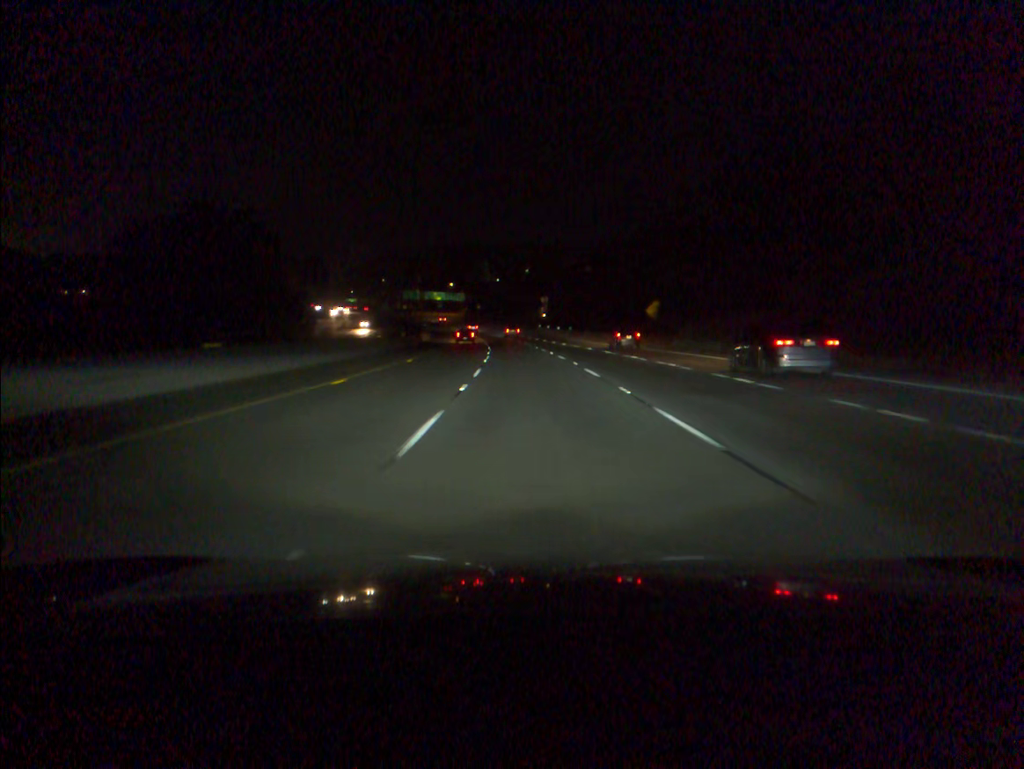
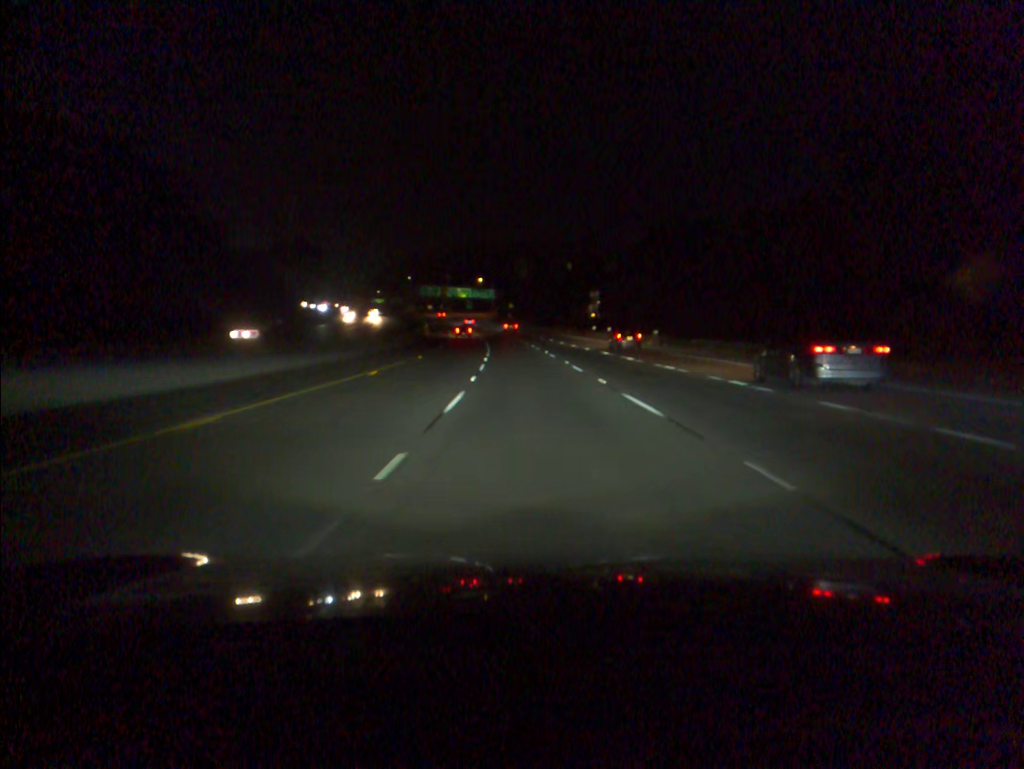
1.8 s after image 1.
(-1.3, +53.3) m; -3°
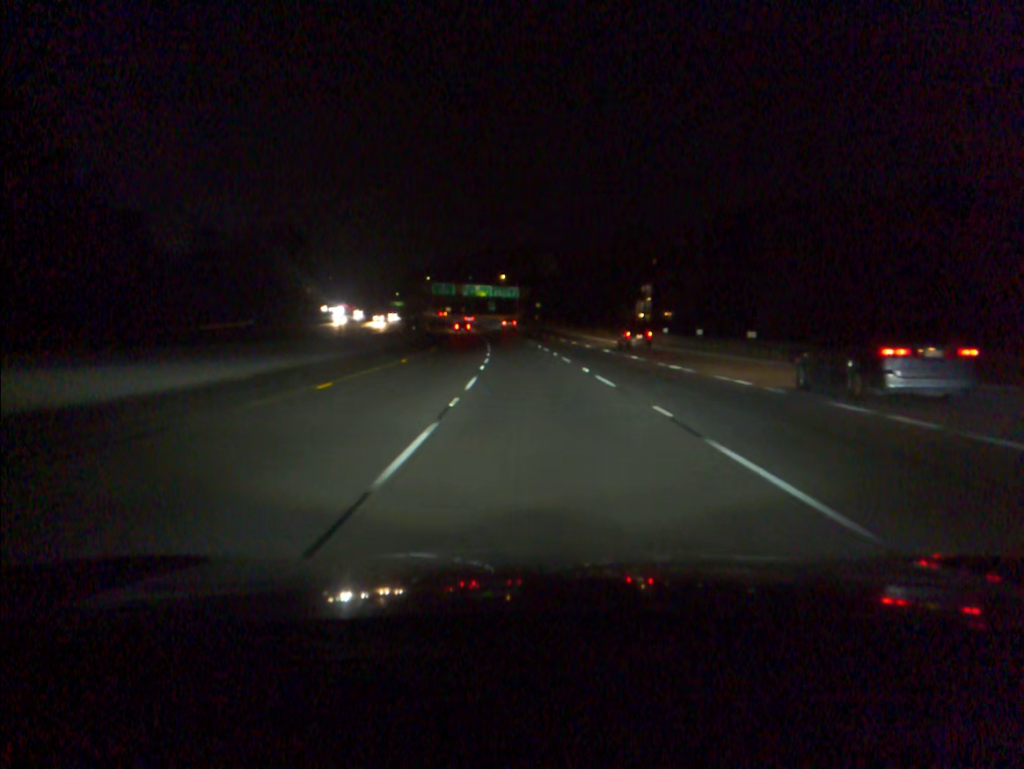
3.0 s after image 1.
(-0.7, +36.2) m; -2°
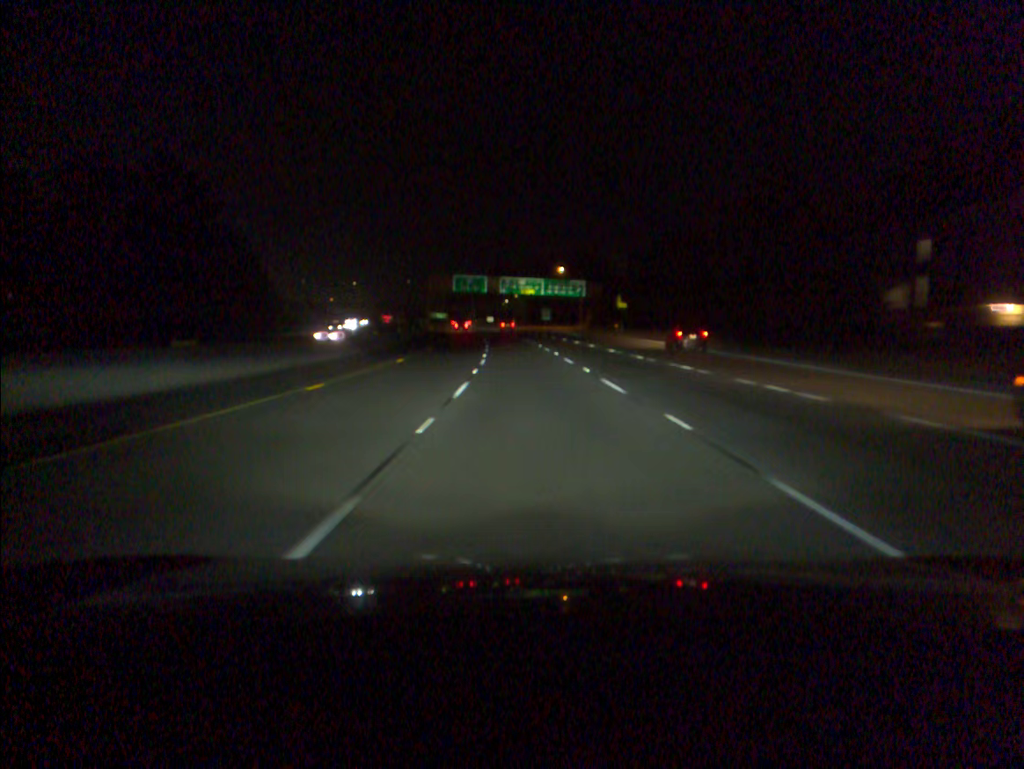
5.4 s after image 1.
(-2.5, +73.8) m; -4°
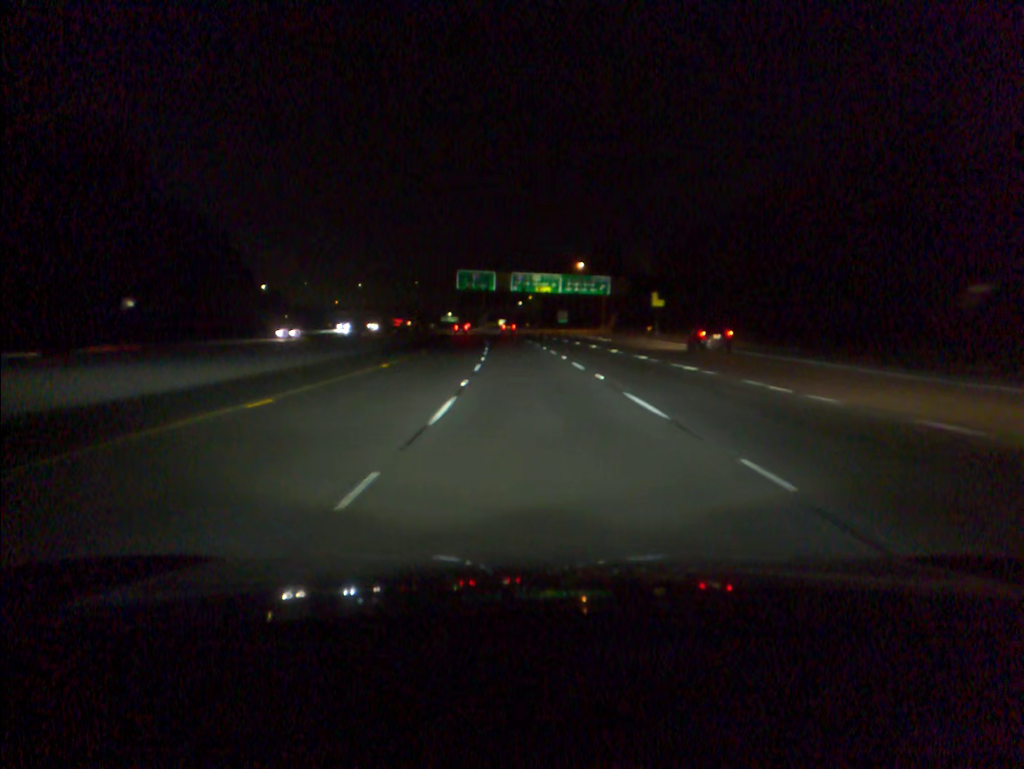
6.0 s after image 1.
(-0.1, +18.7) m; -1°
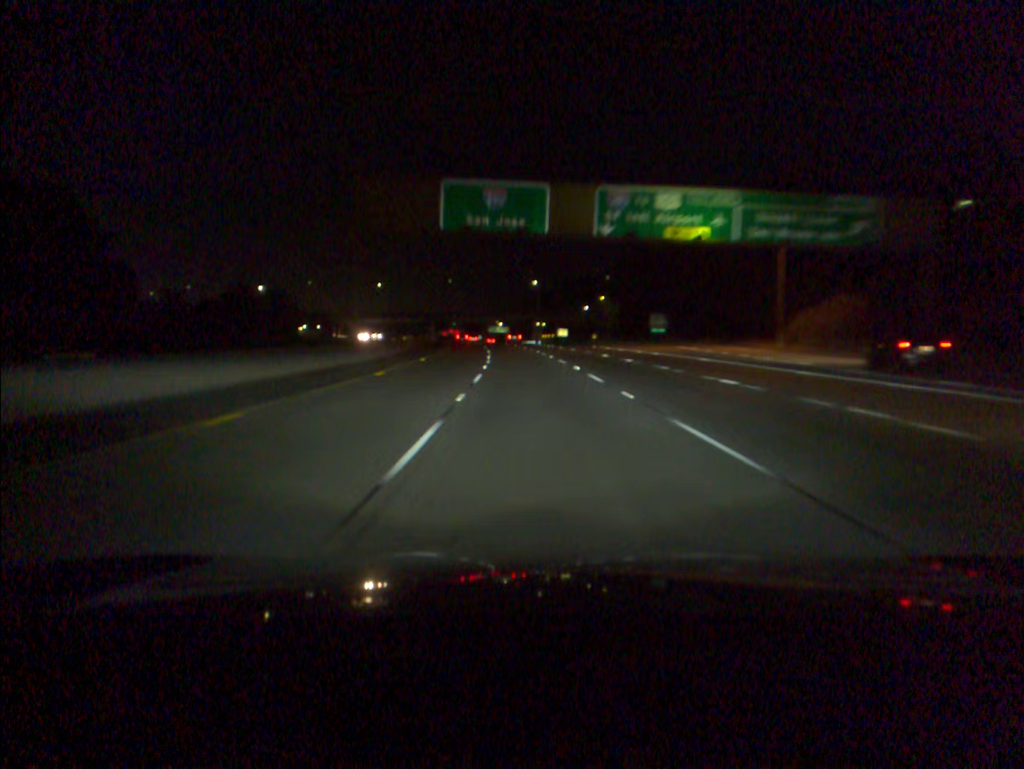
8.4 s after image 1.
(-2.9, +75.4) m; -4°
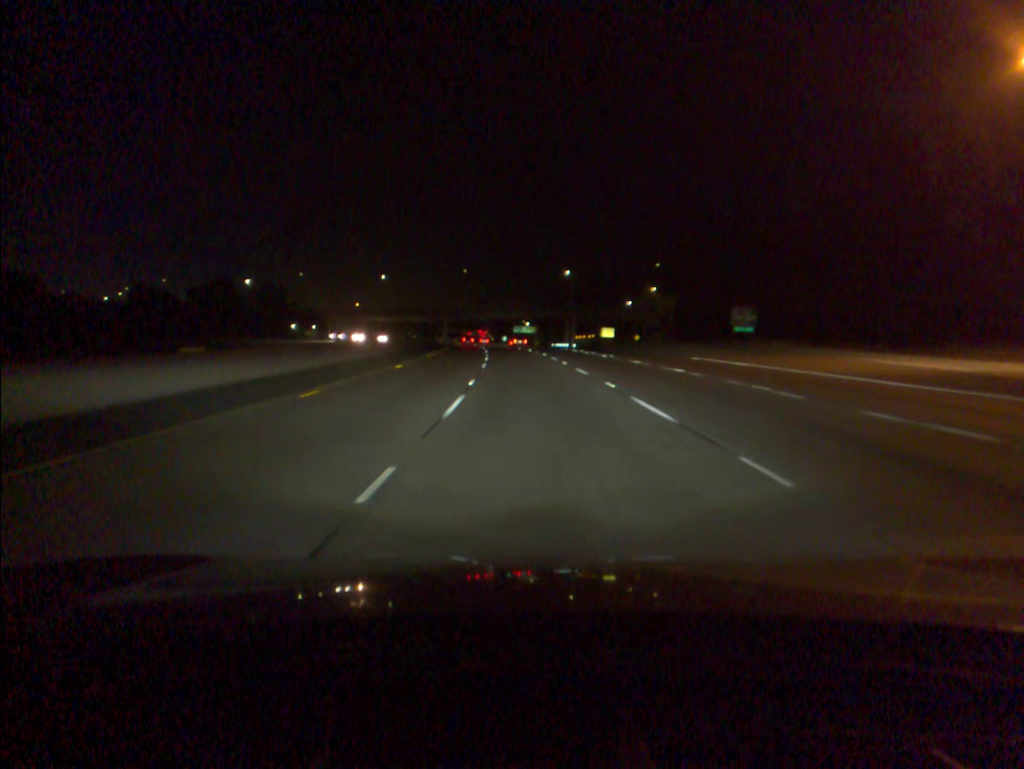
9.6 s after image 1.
(-0.7, +38.4) m; -2°
